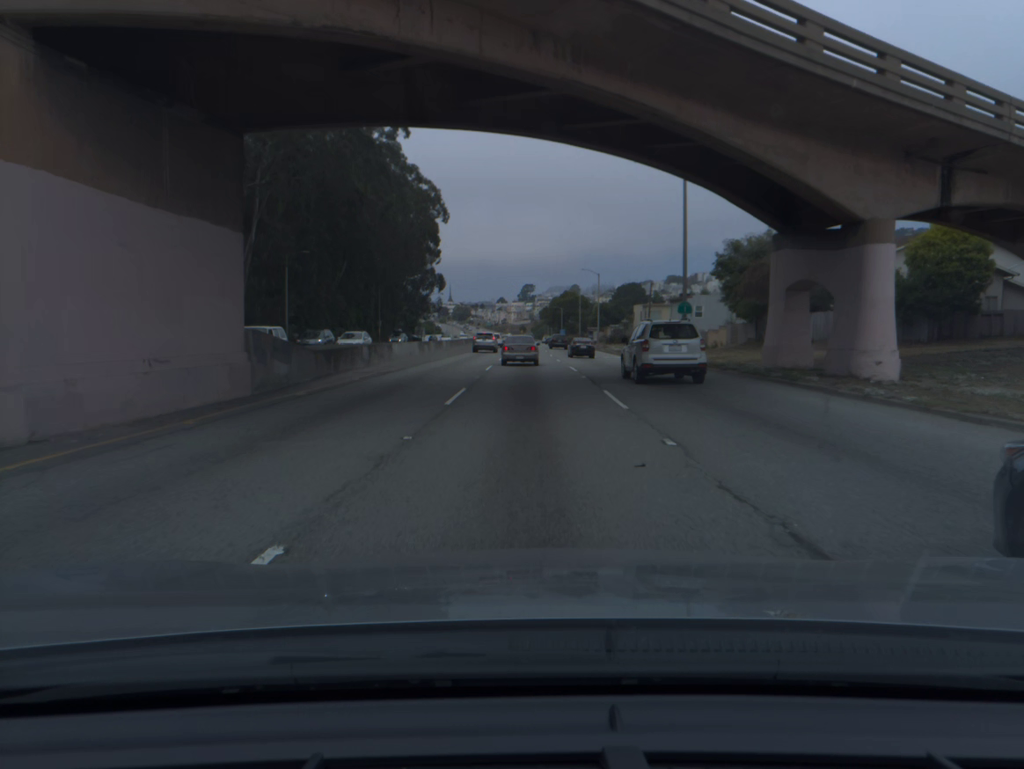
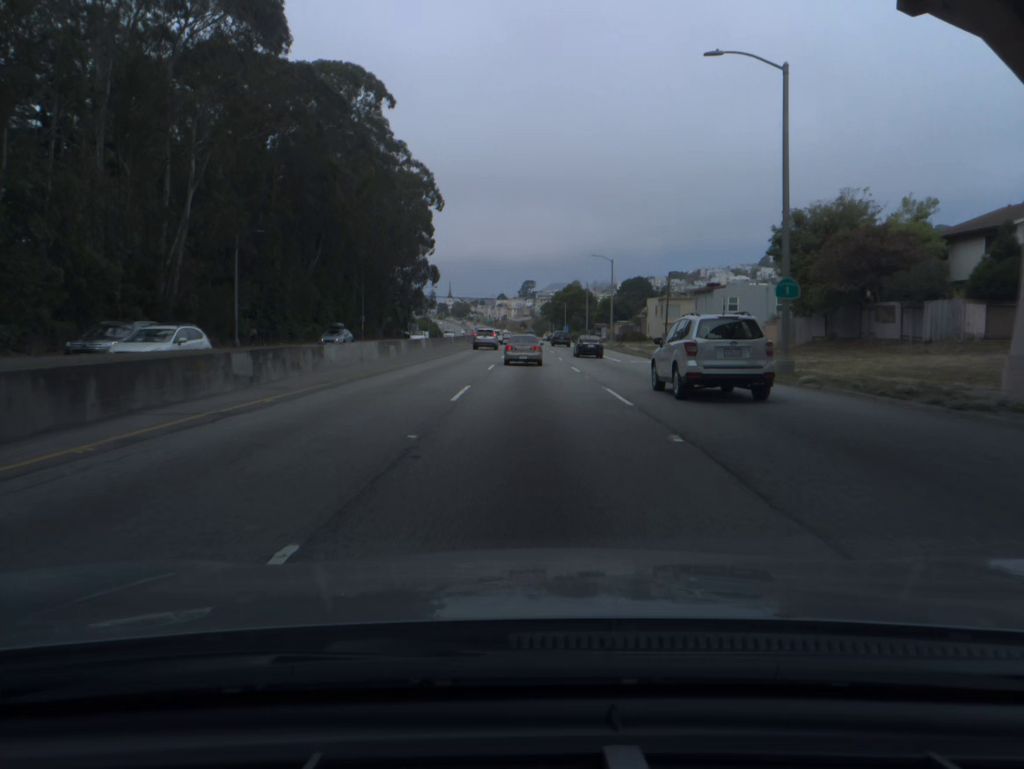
(0.0, +14.8) m; 0°
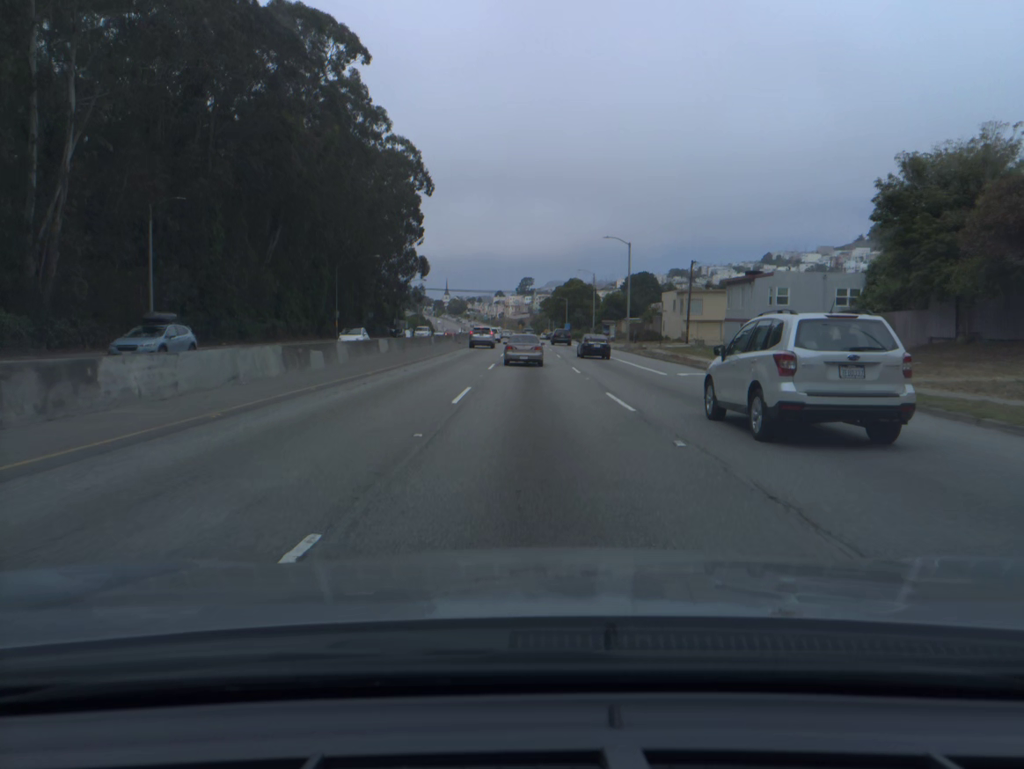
(0.0, +14.7) m; 0°
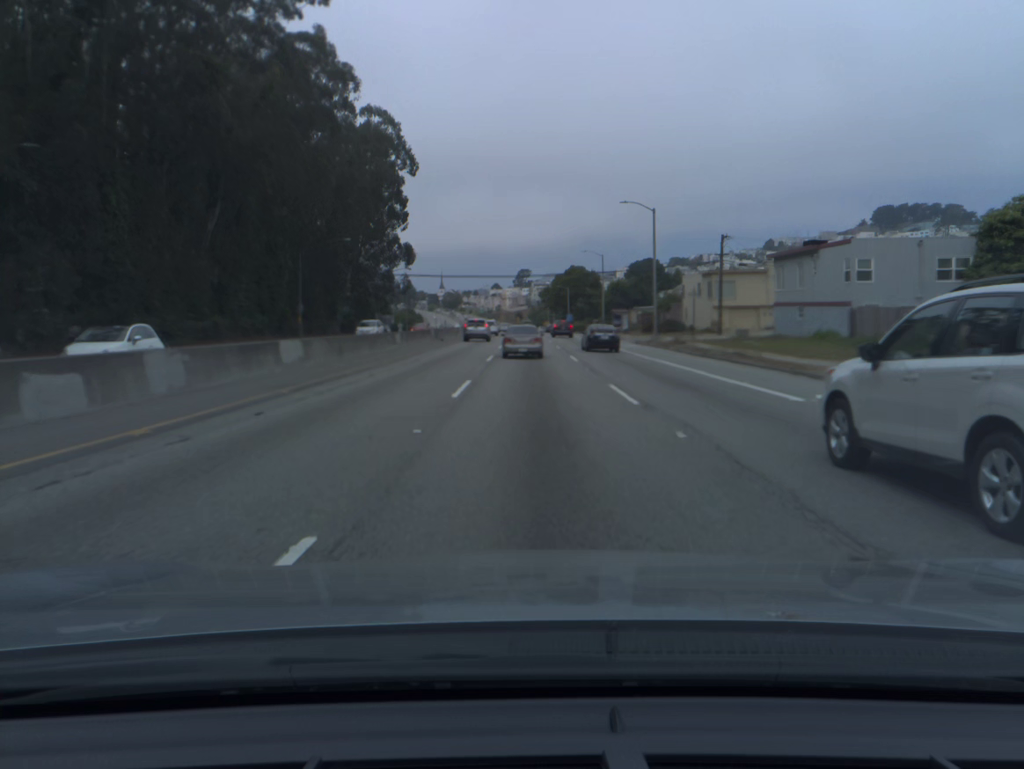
(0.0, +14.6) m; 0°
